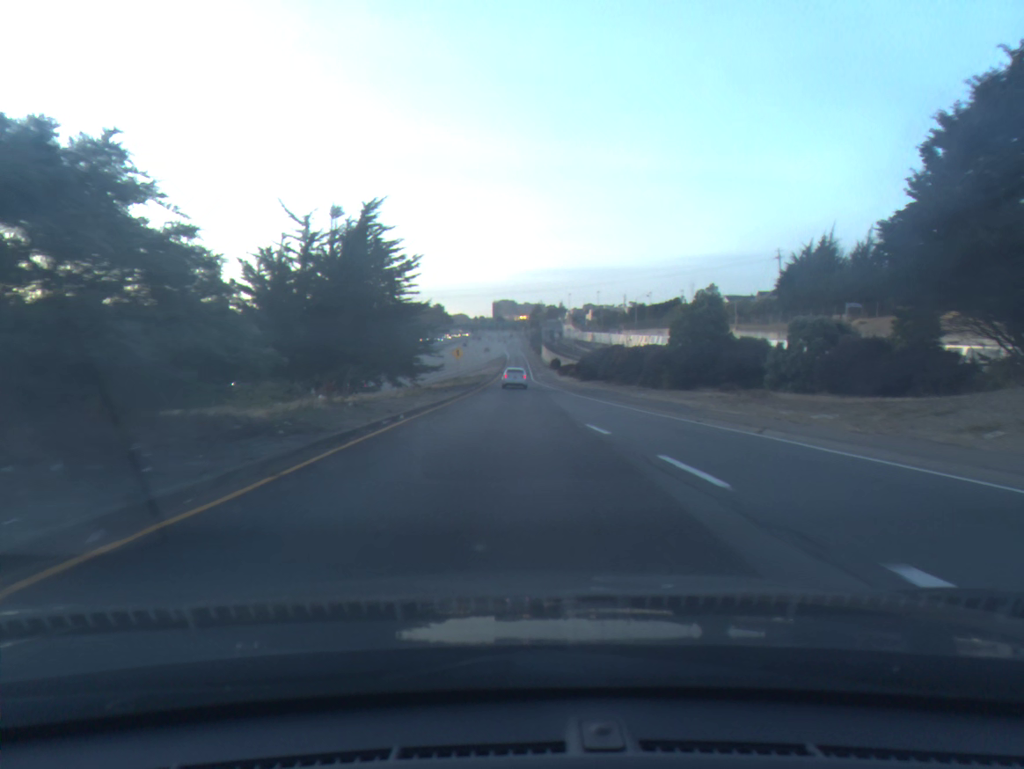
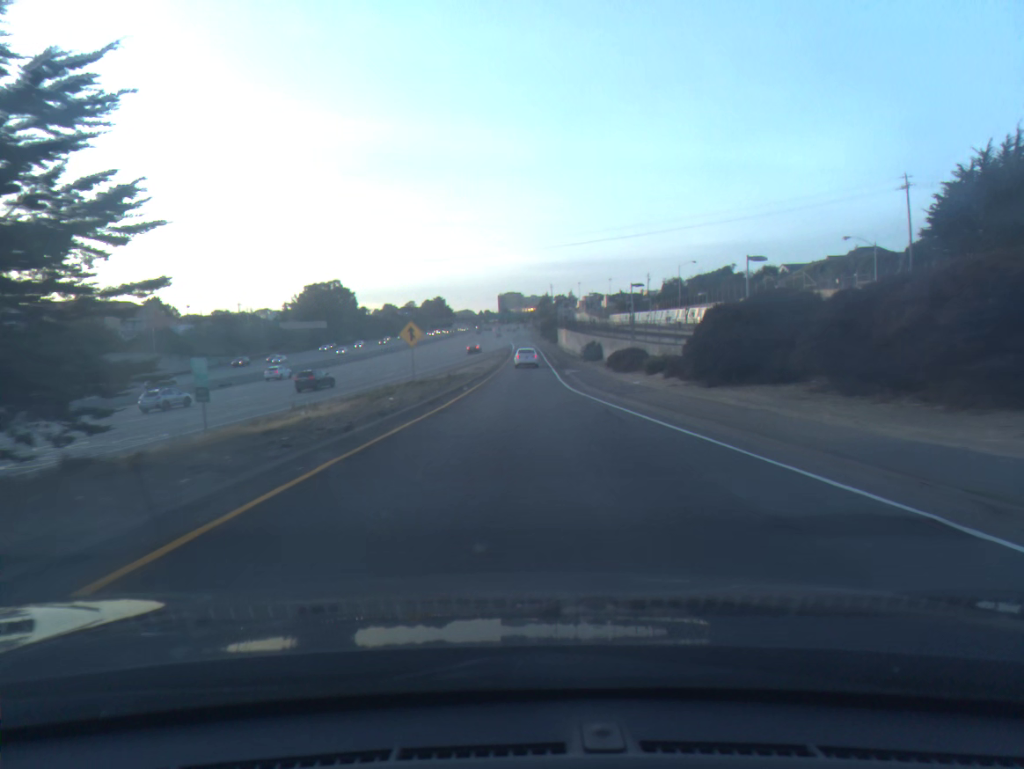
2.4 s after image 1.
(-0.1, +45.3) m; -1°
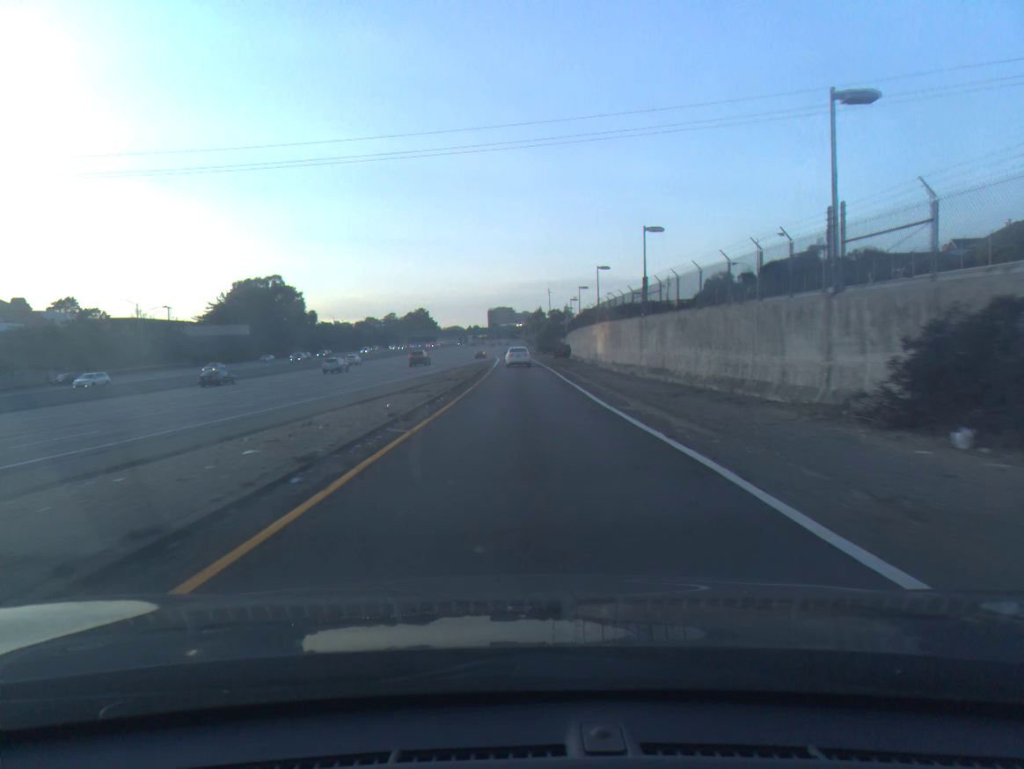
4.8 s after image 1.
(+0.2, +54.5) m; +1°
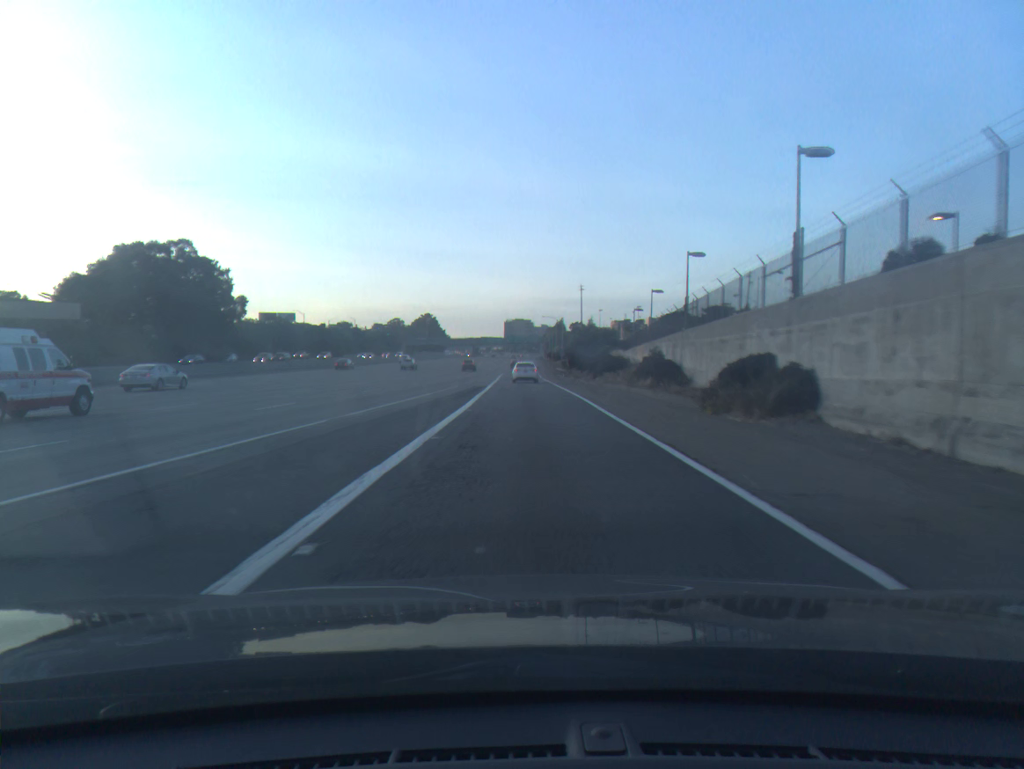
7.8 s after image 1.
(-0.5, +69.0) m; -1°
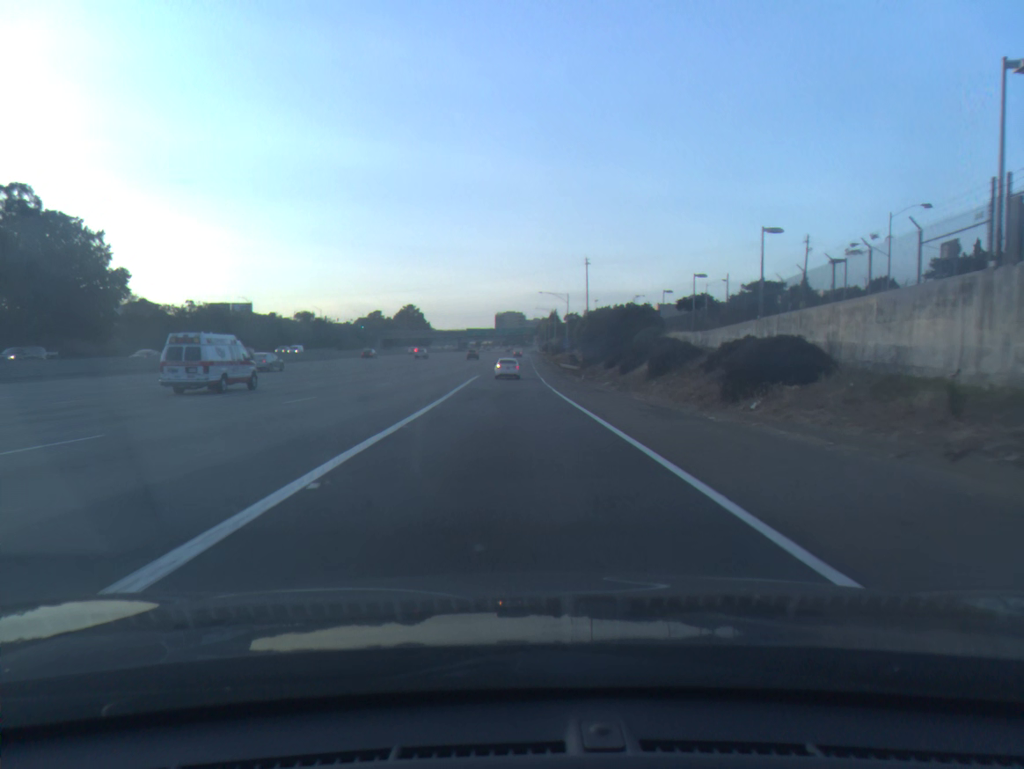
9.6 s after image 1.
(+0.3, +41.6) m; +1°
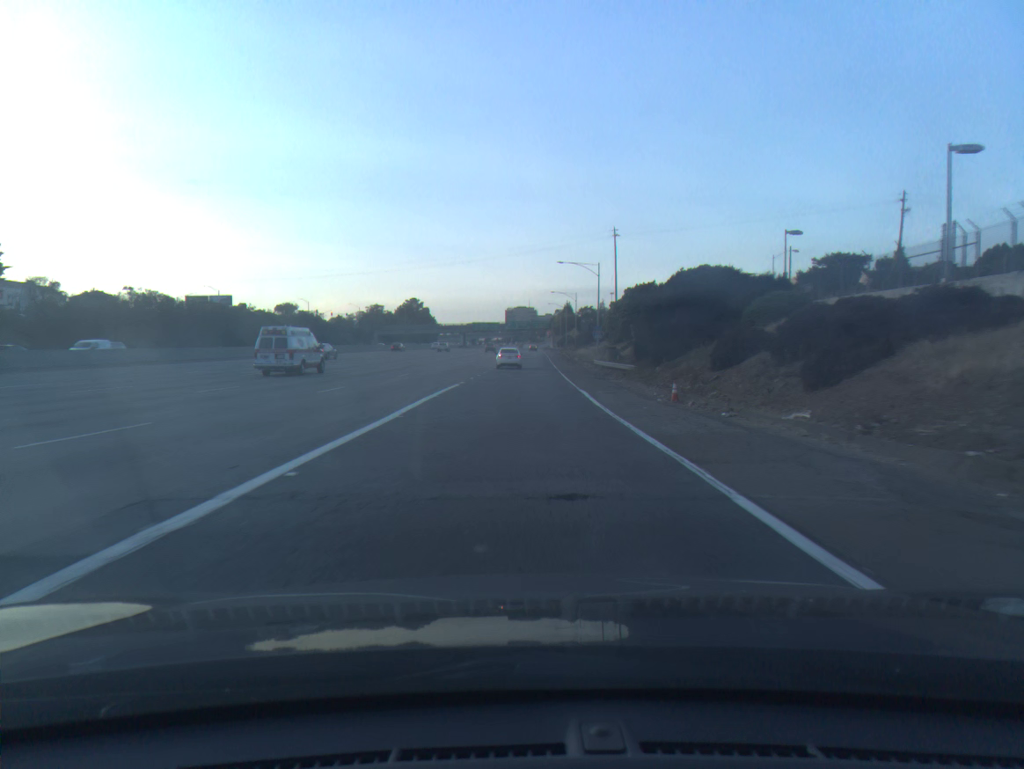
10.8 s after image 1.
(-0.2, +28.9) m; -1°
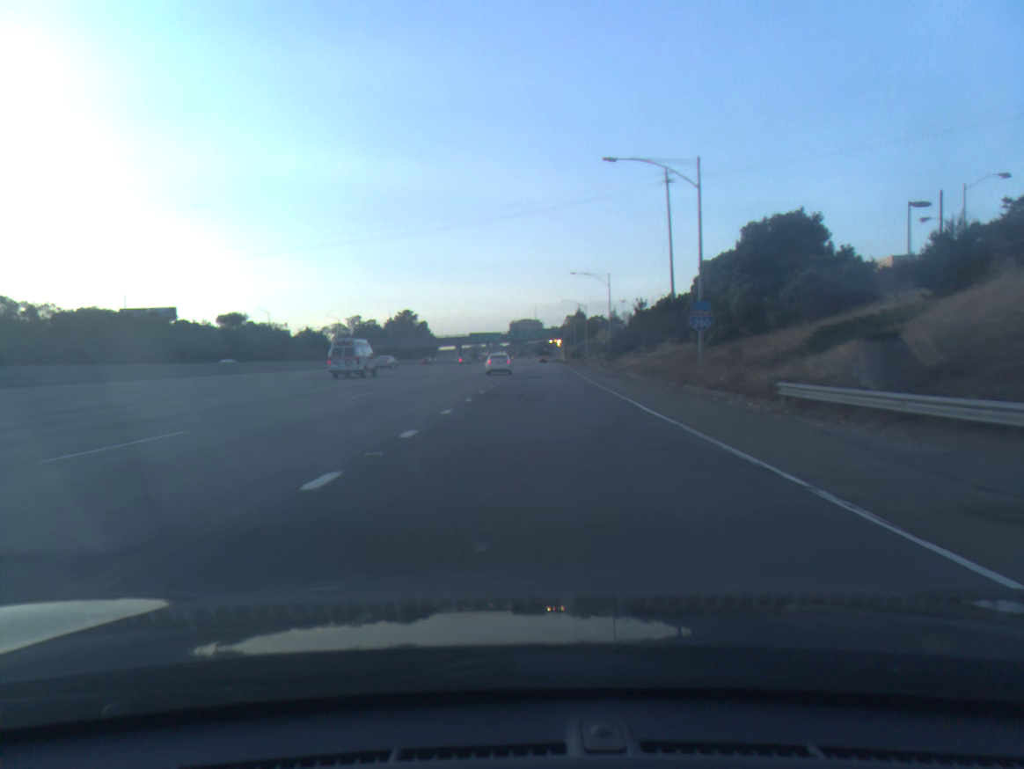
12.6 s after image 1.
(0.0, +44.9) m; 0°
